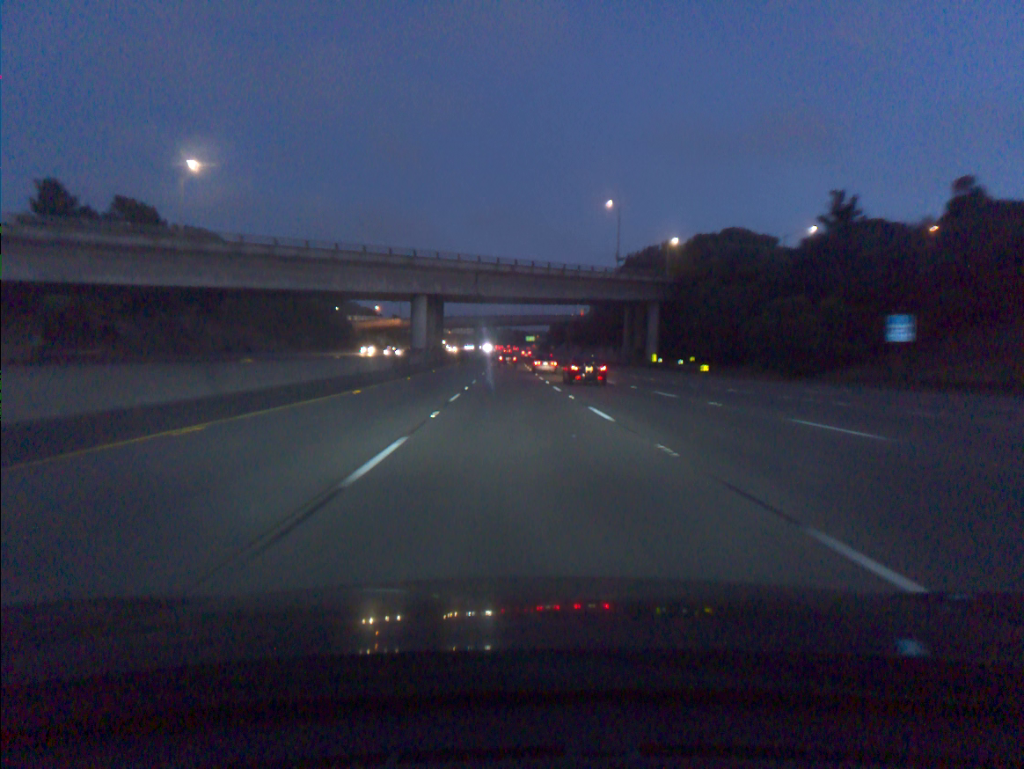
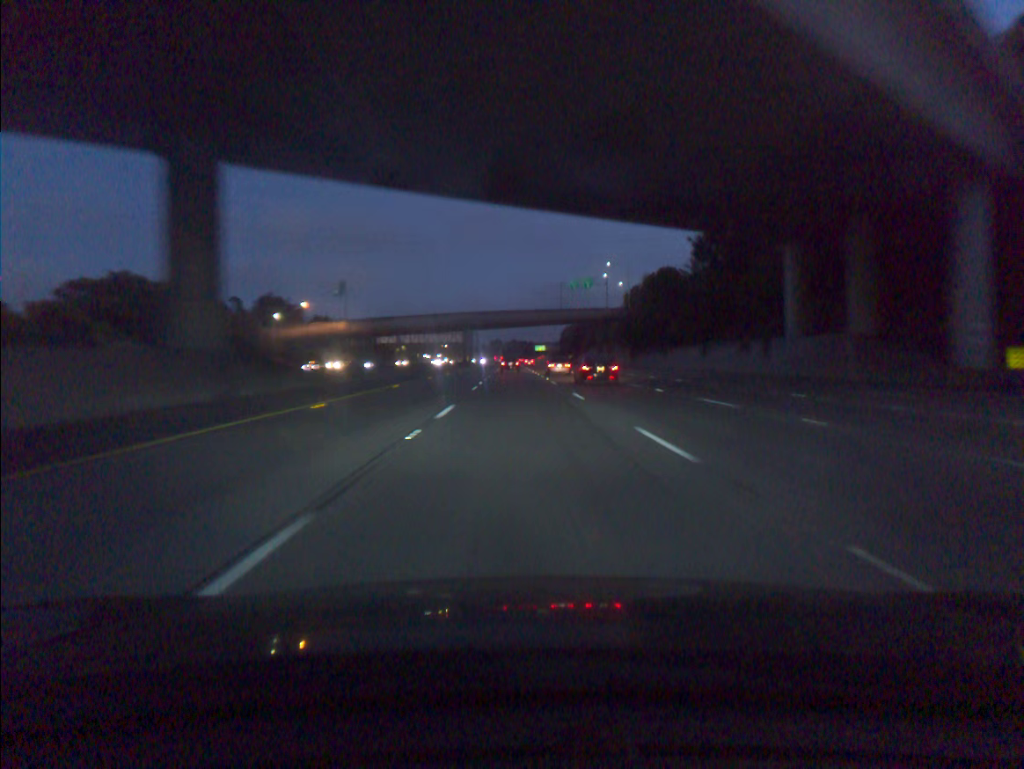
(-1.0, +79.2) m; 0°
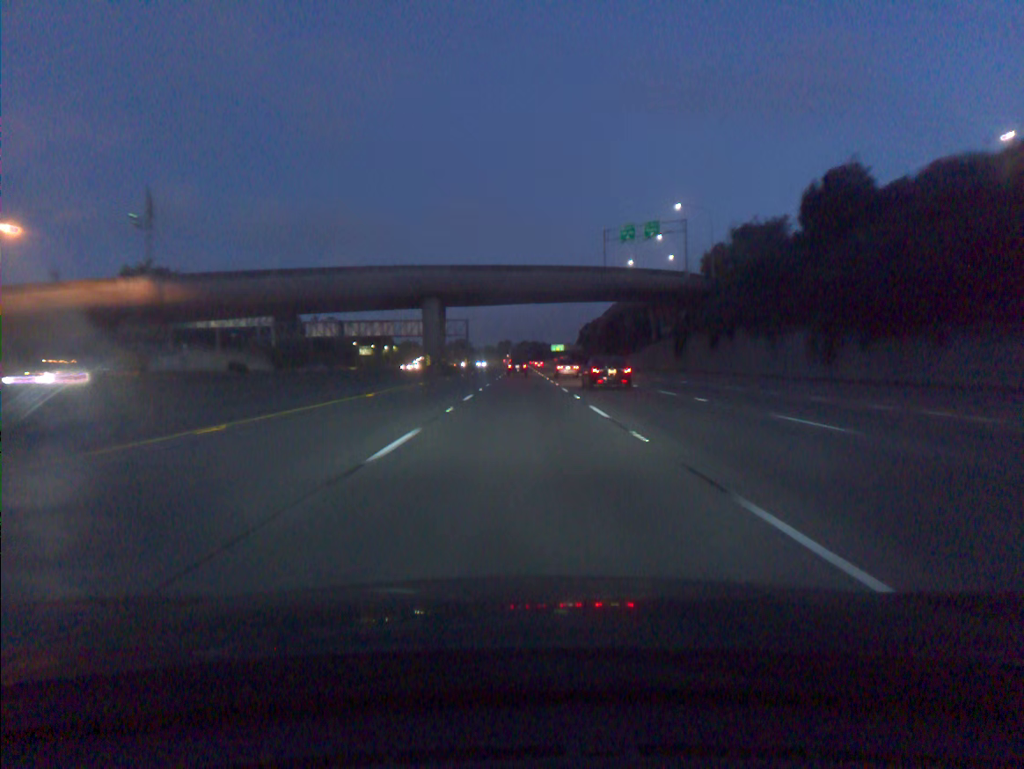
(-0.4, +79.8) m; -1°
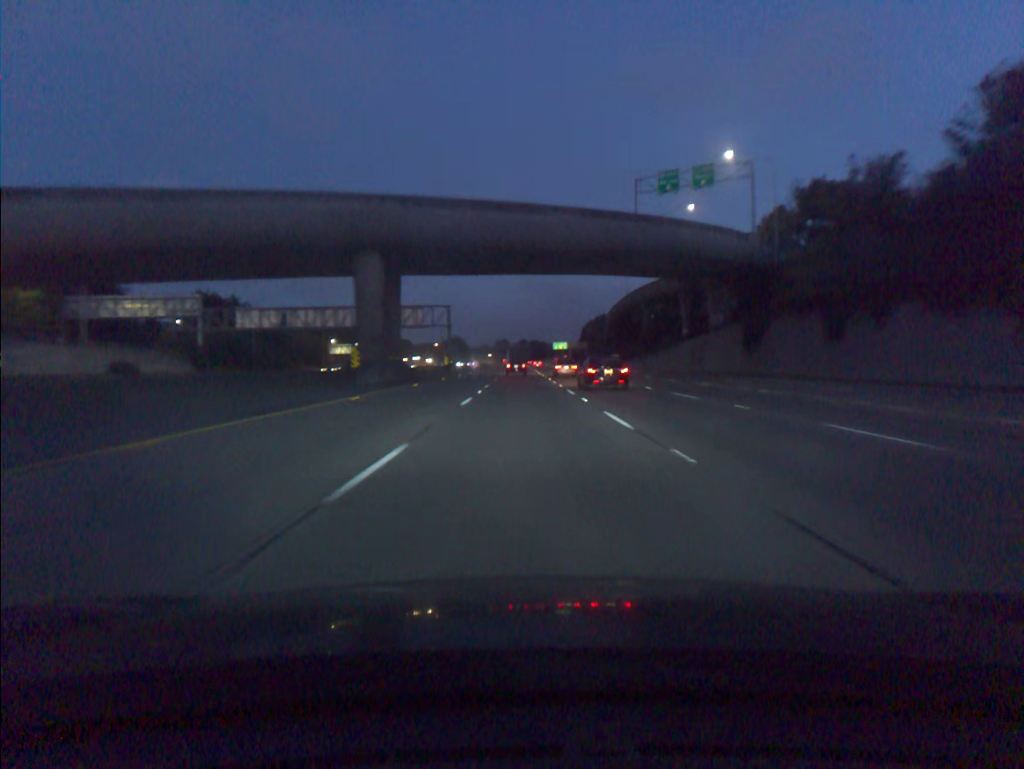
(0.0, +32.1) m; 0°
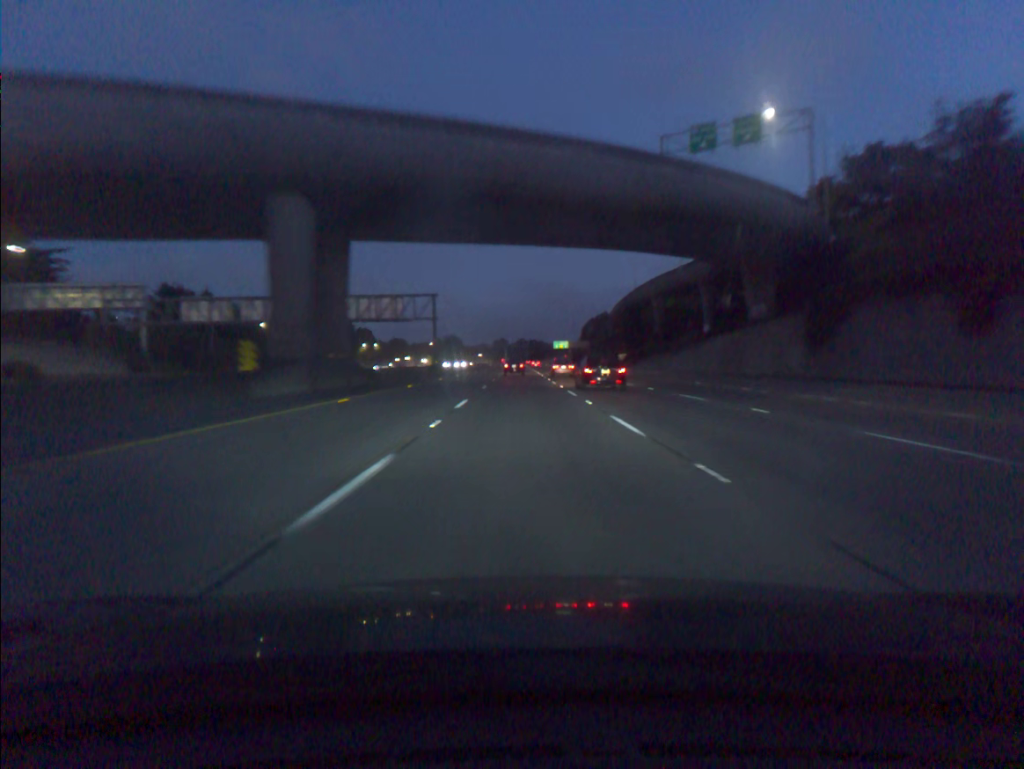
(0.0, +16.1) m; 0°
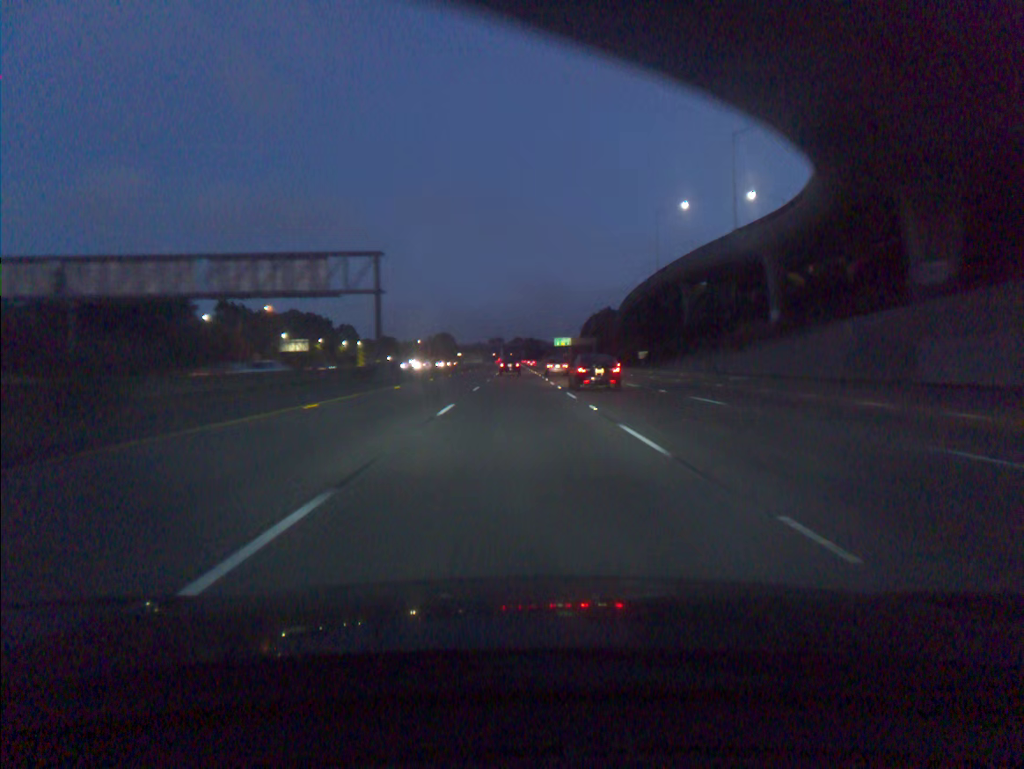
(+0.1, +32.1) m; 0°
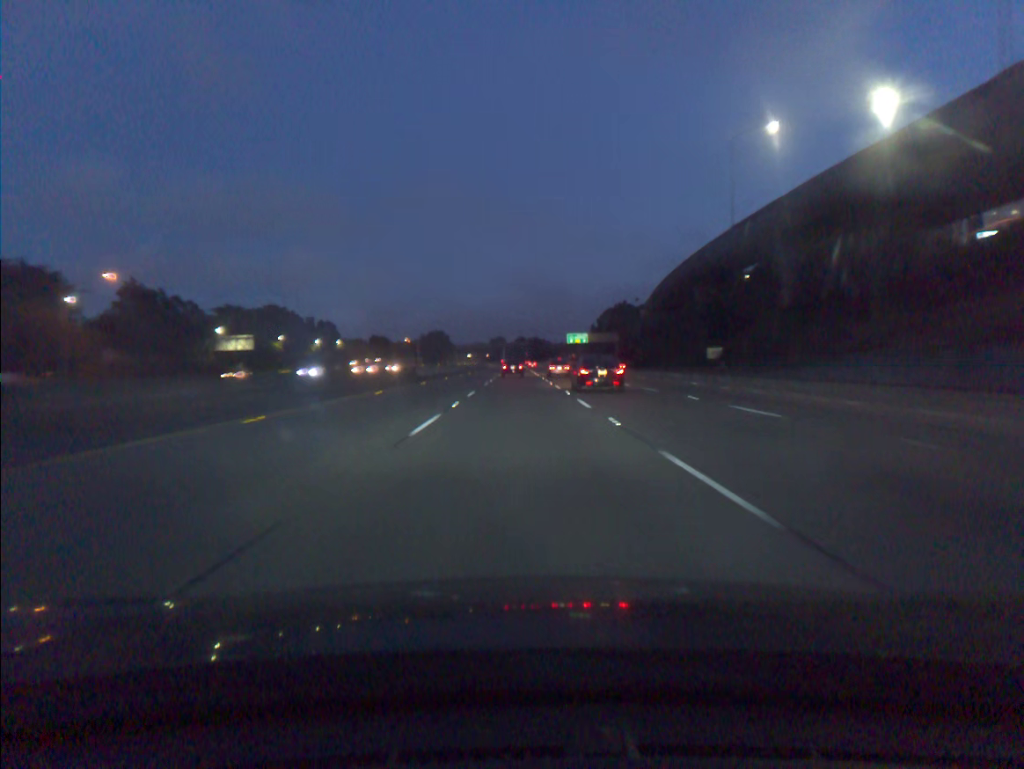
(0.0, +48.1) m; 0°
